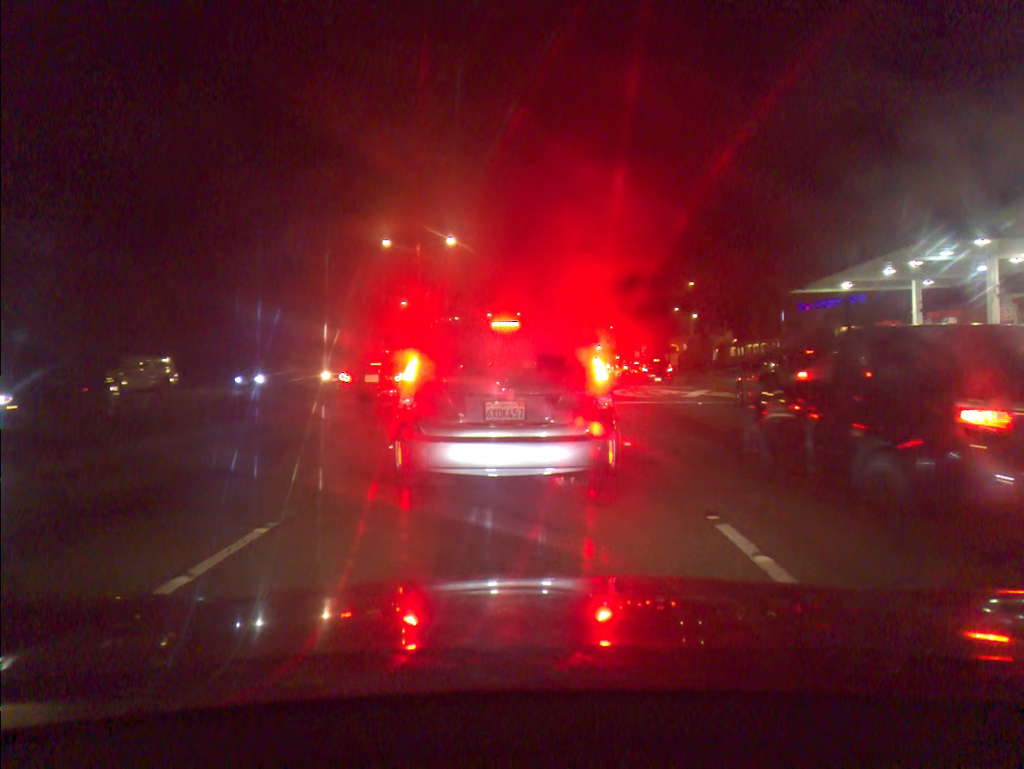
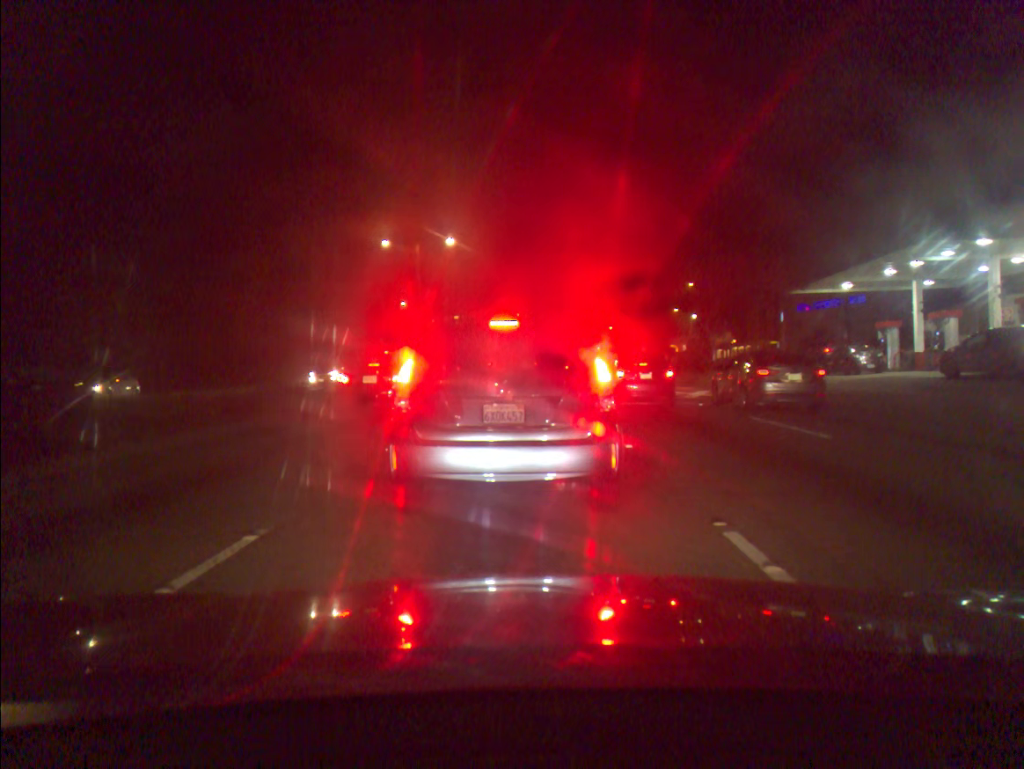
(0.0, +0.4) m; 0°
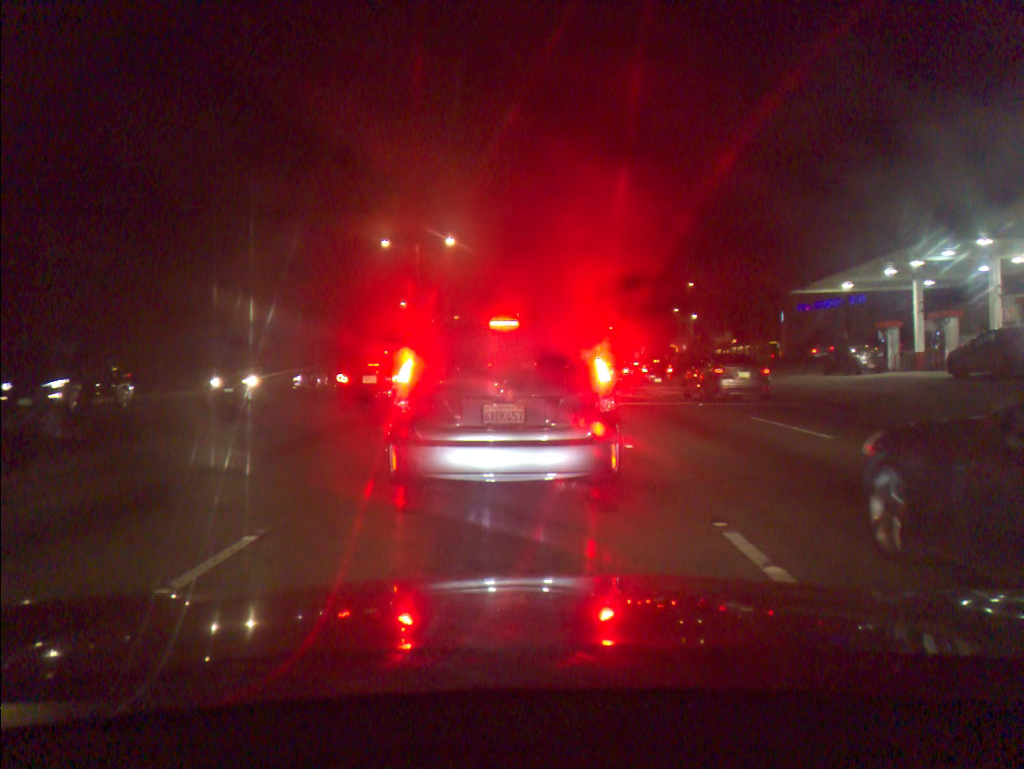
(0.0, +0.1) m; 0°
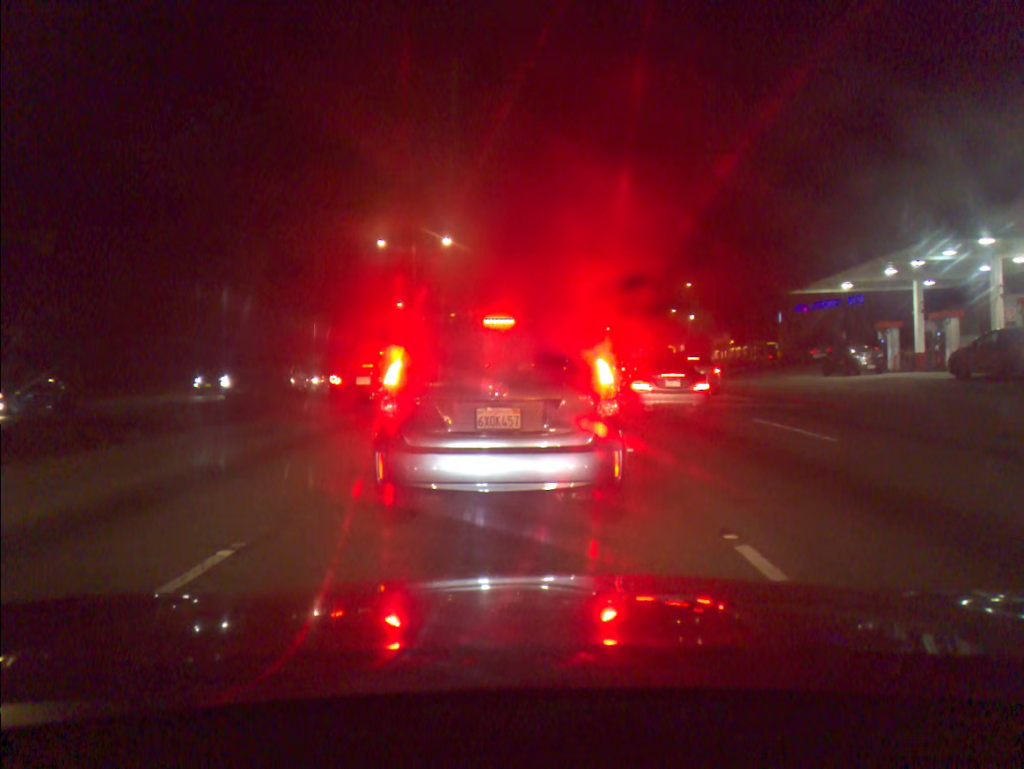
(0.0, +0.3) m; 0°
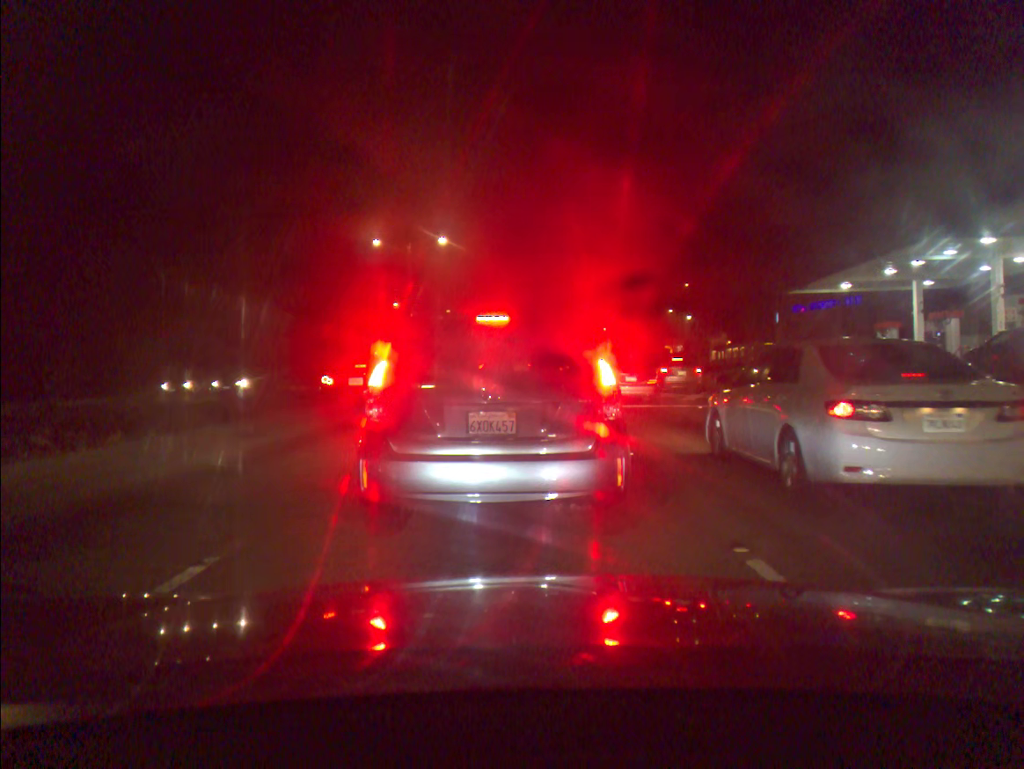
(0.0, +0.3) m; 0°
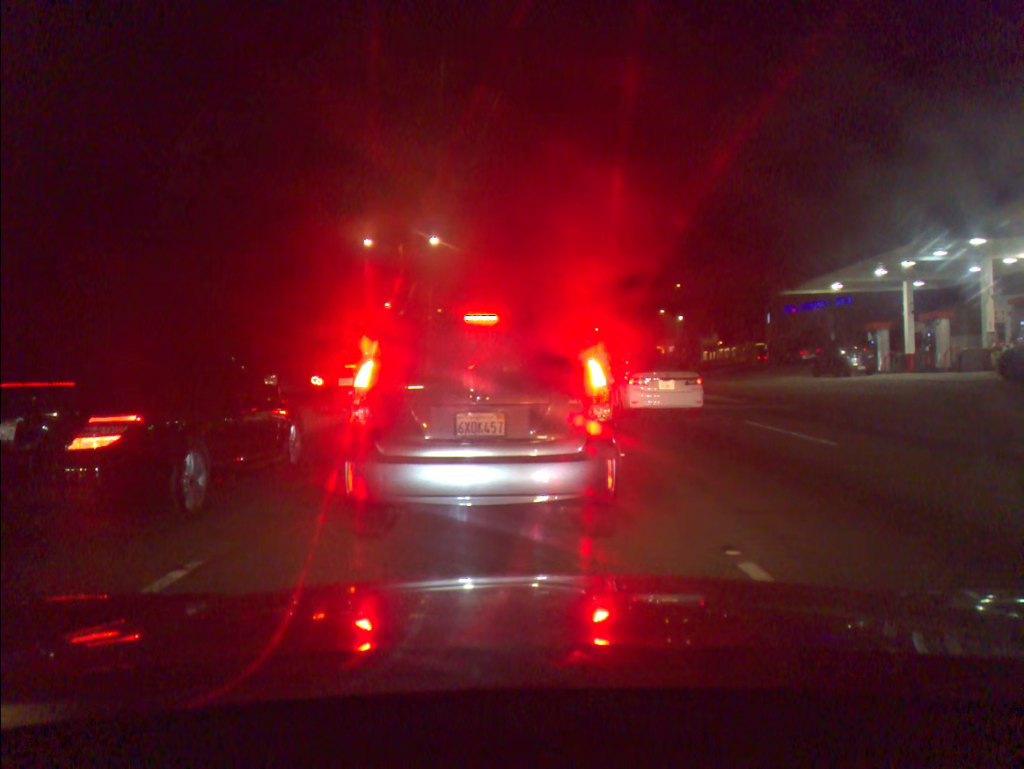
(0.0, -0.1) m; +1°
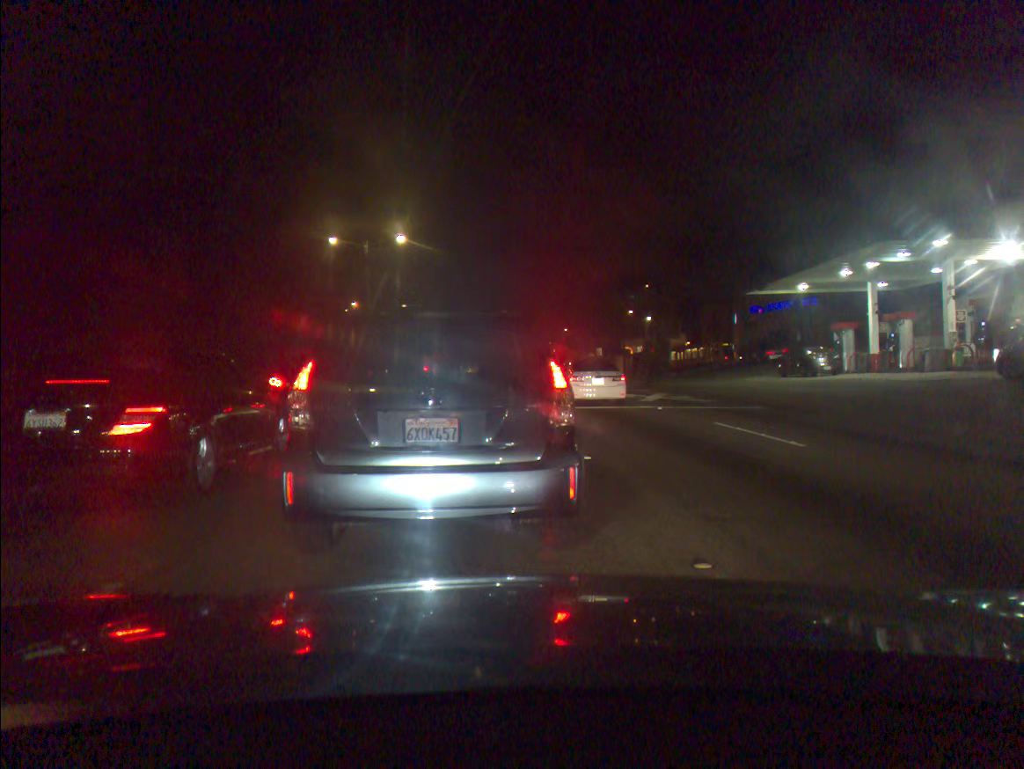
(+0.1, +0.3) m; +2°
